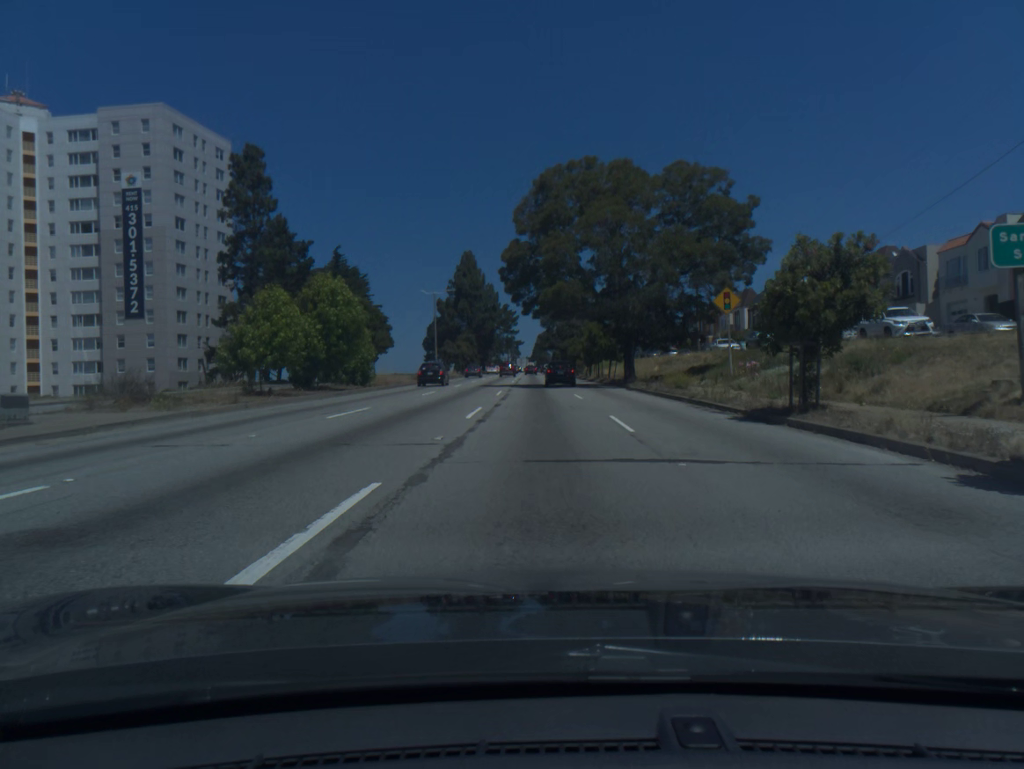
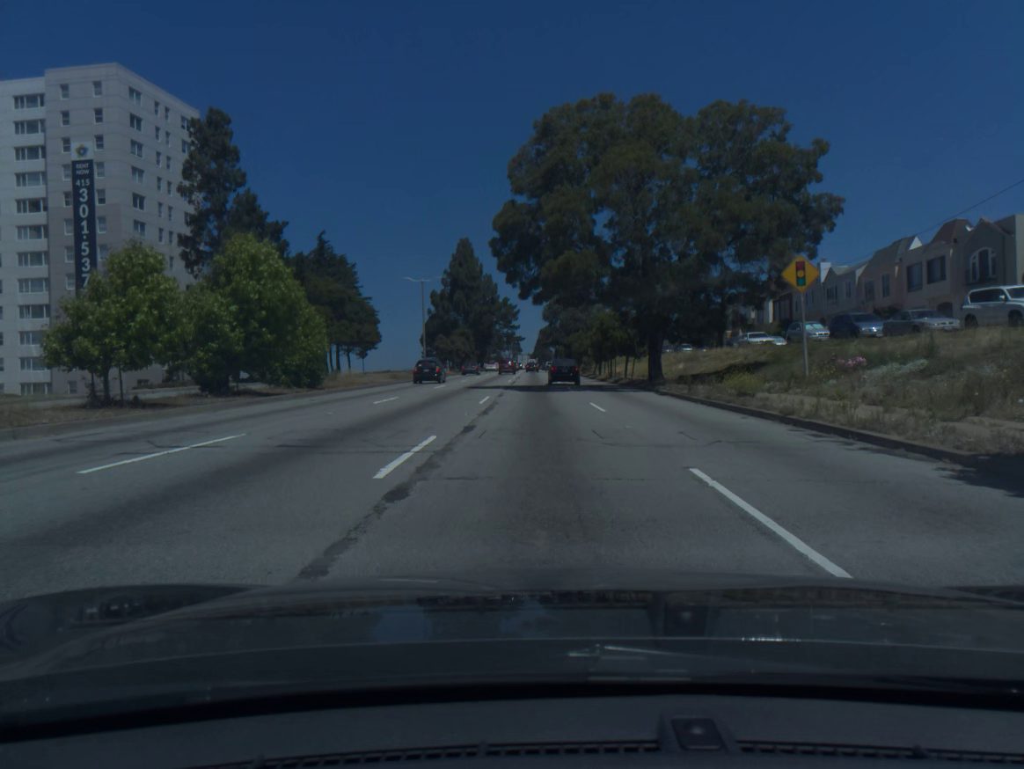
(0.0, +9.8) m; 0°
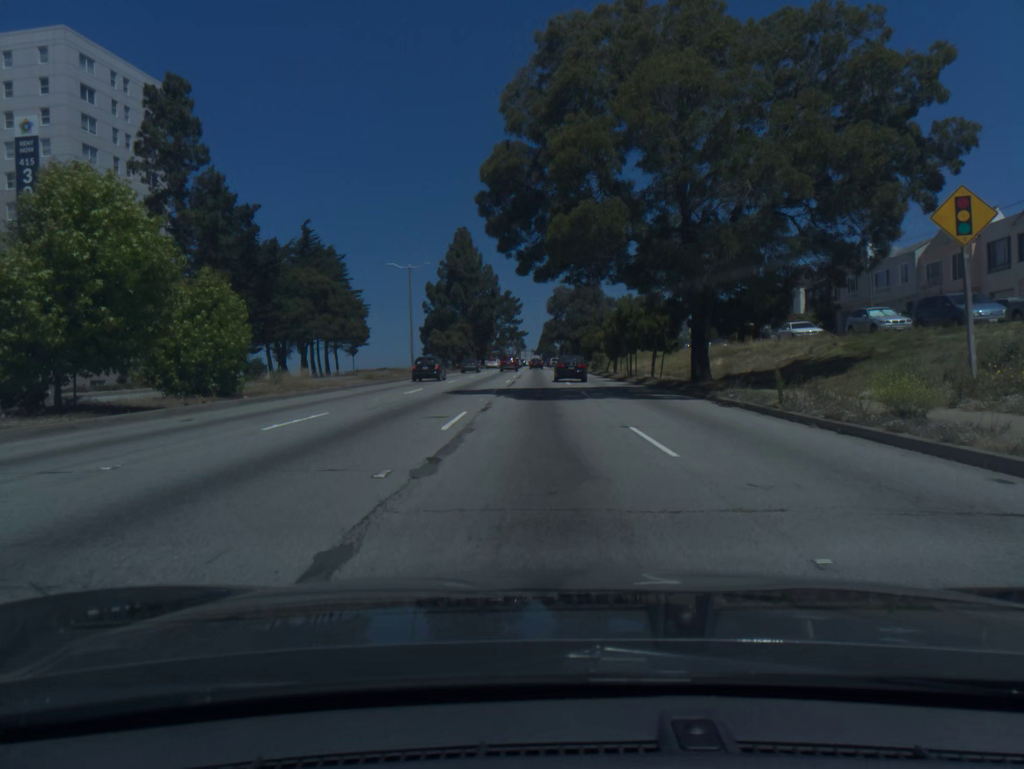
(0.0, +9.6) m; 0°
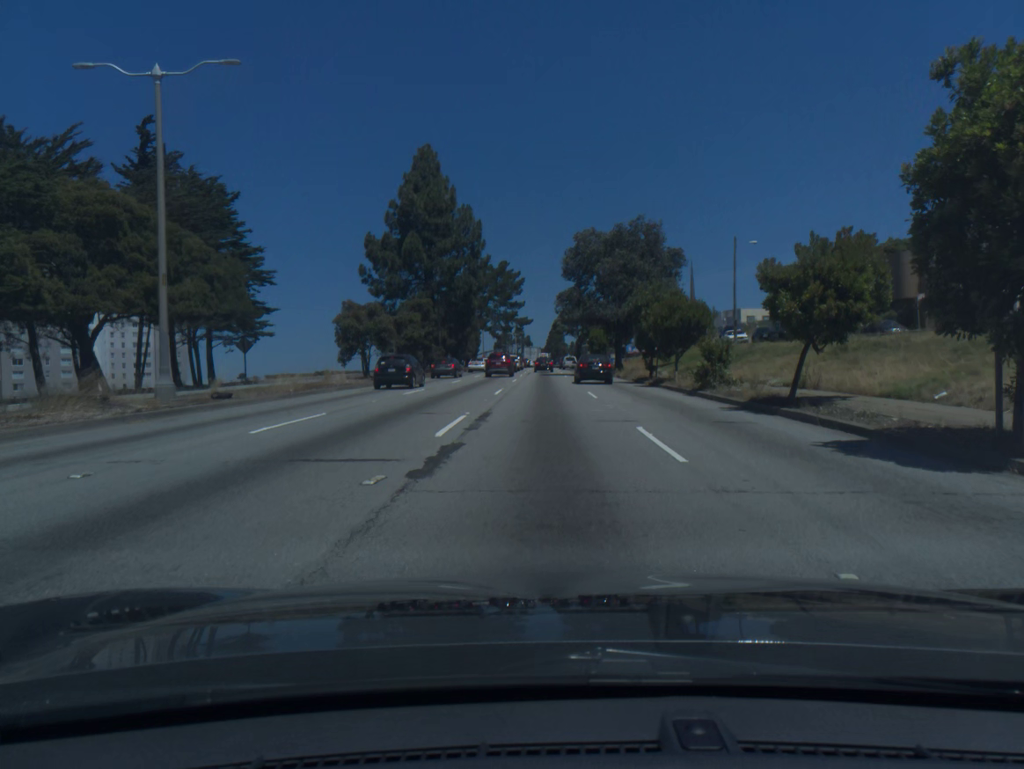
(-0.4, +44.9) m; -1°
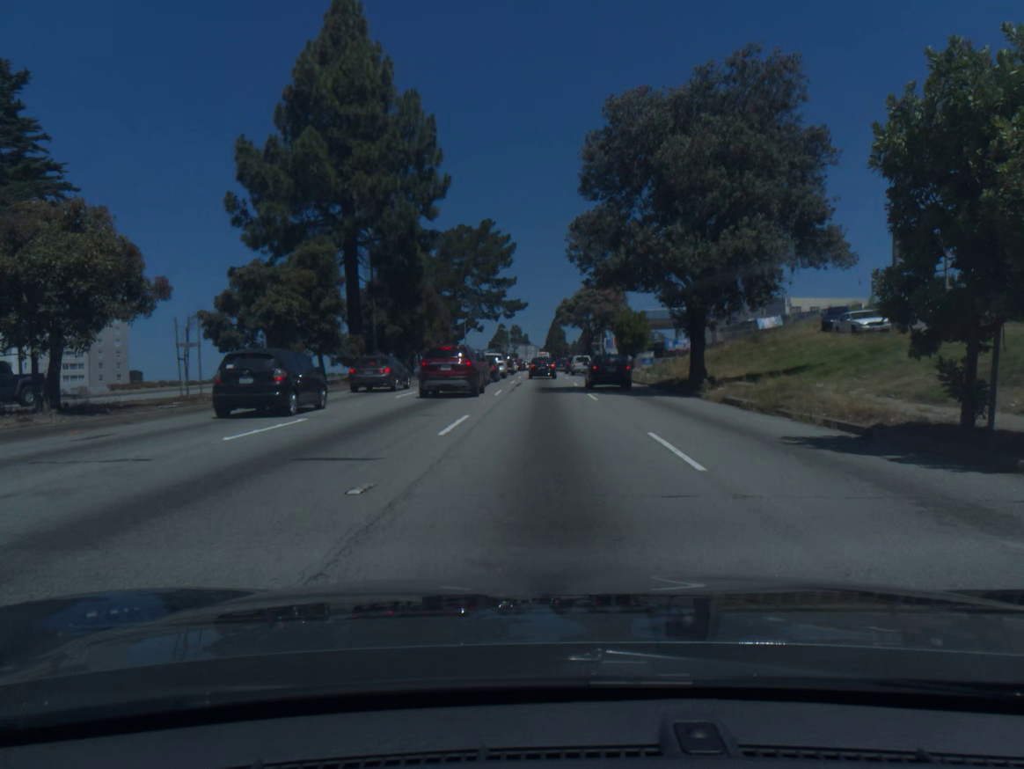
(0.0, +30.5) m; 0°
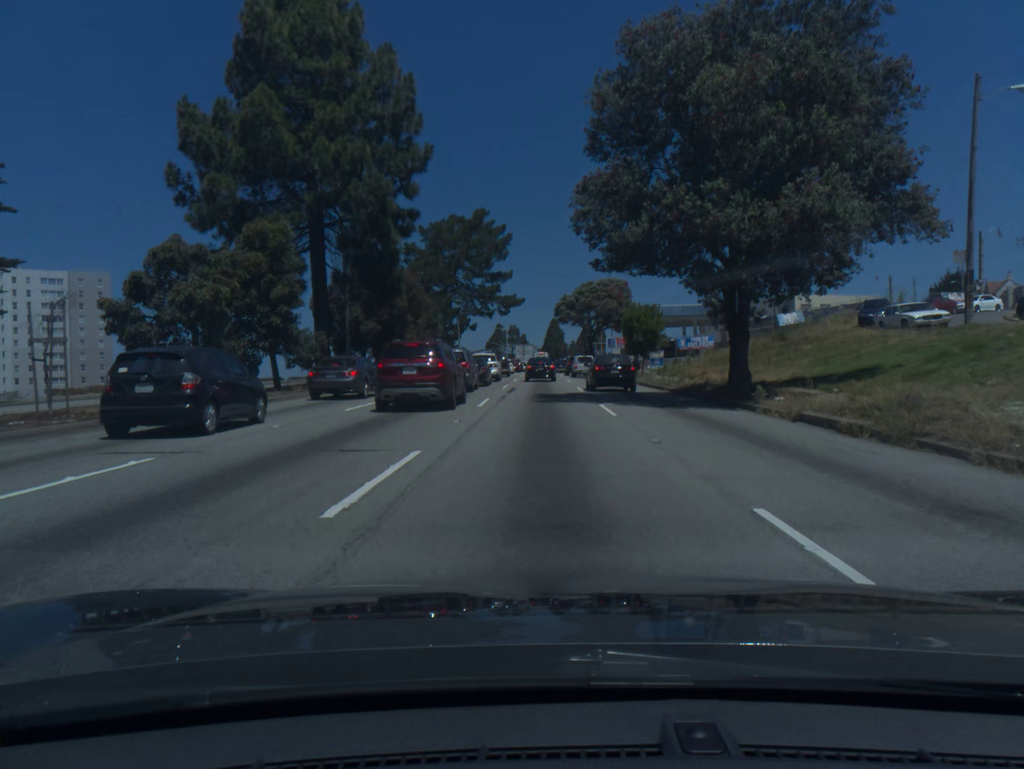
(0.0, +6.5) m; 0°
